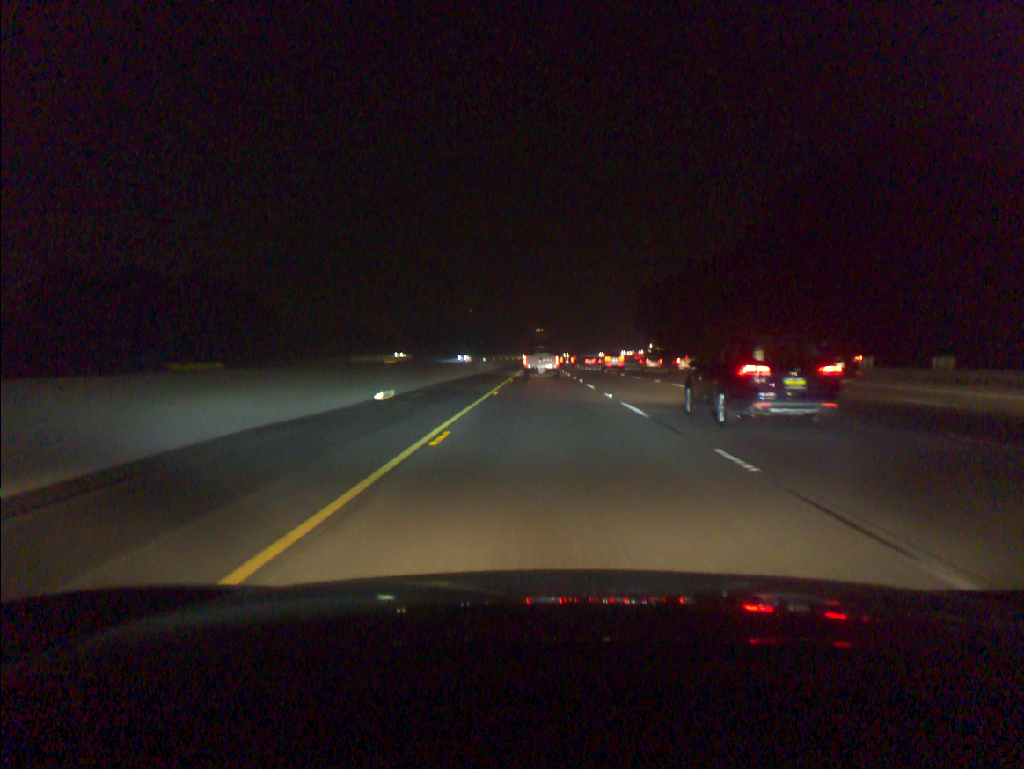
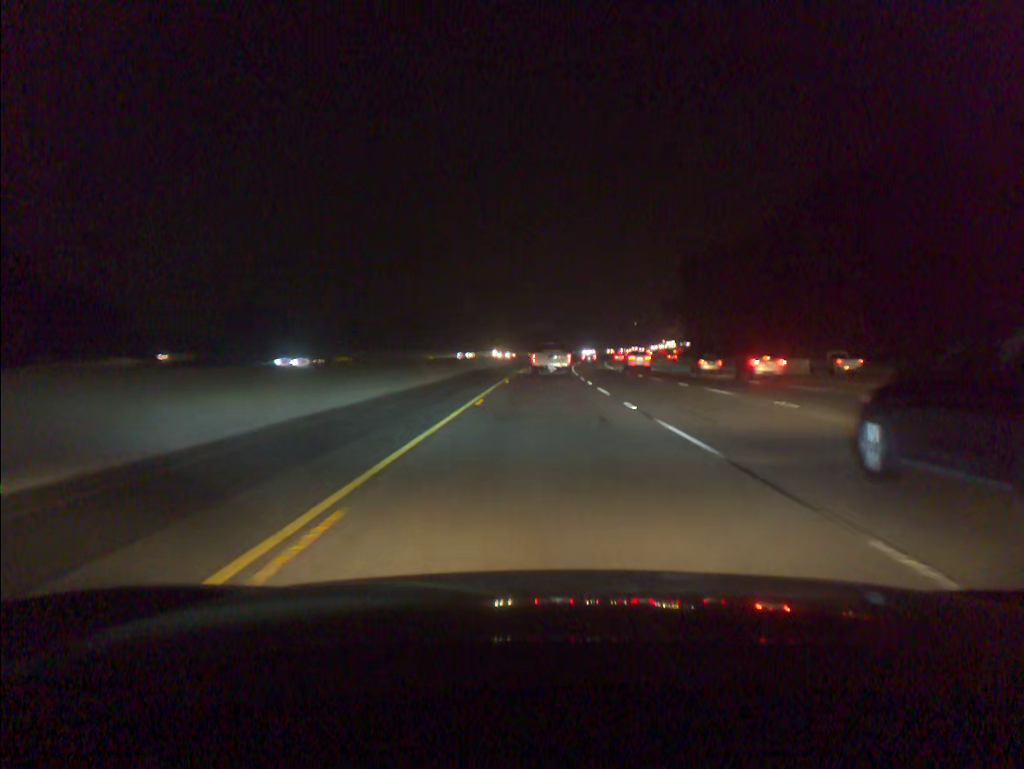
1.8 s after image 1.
(0.0, +64.3) m; 0°
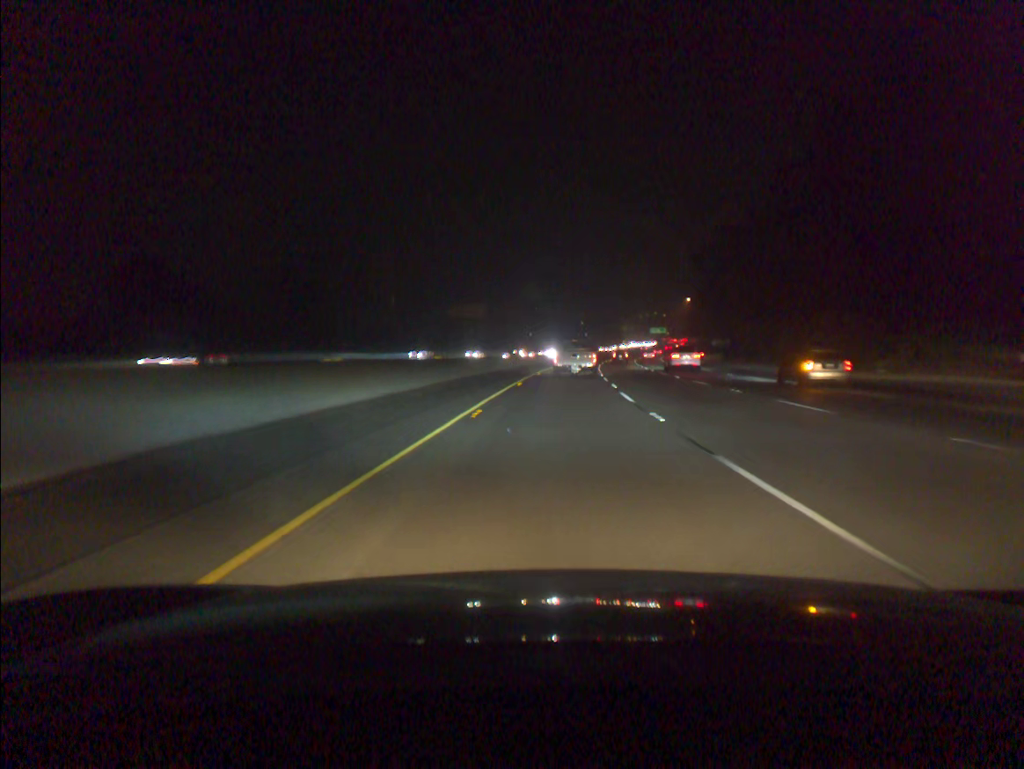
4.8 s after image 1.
(+3.0, +106.5) m; +4°
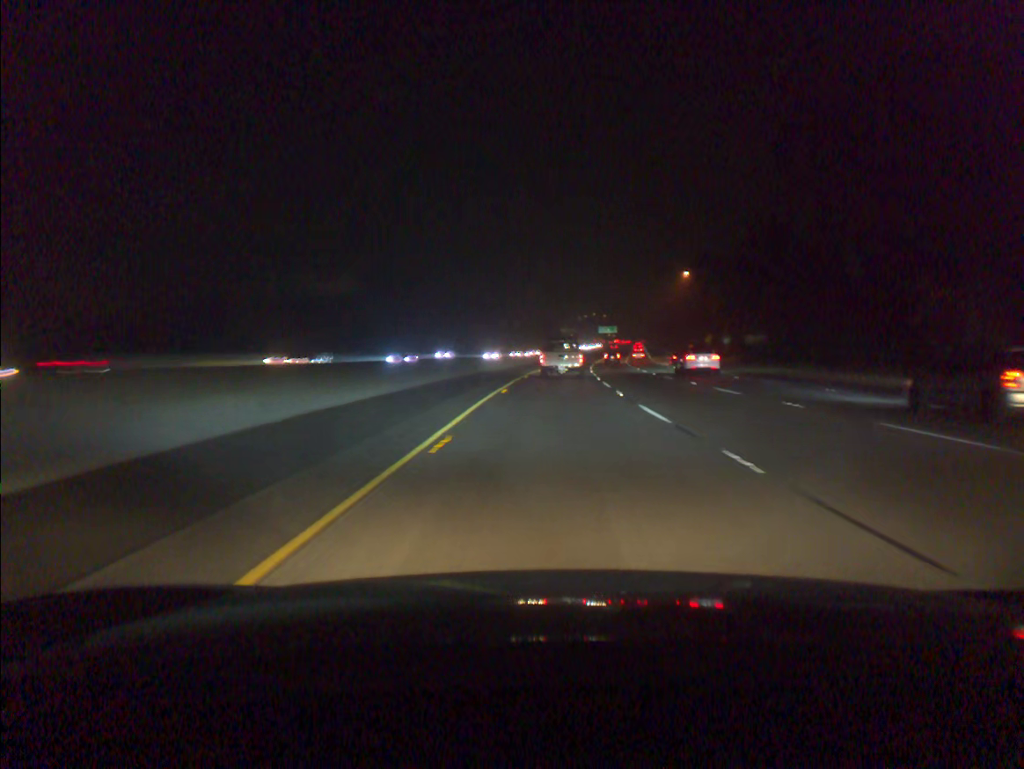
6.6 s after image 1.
(+2.5, +63.4) m; +5°
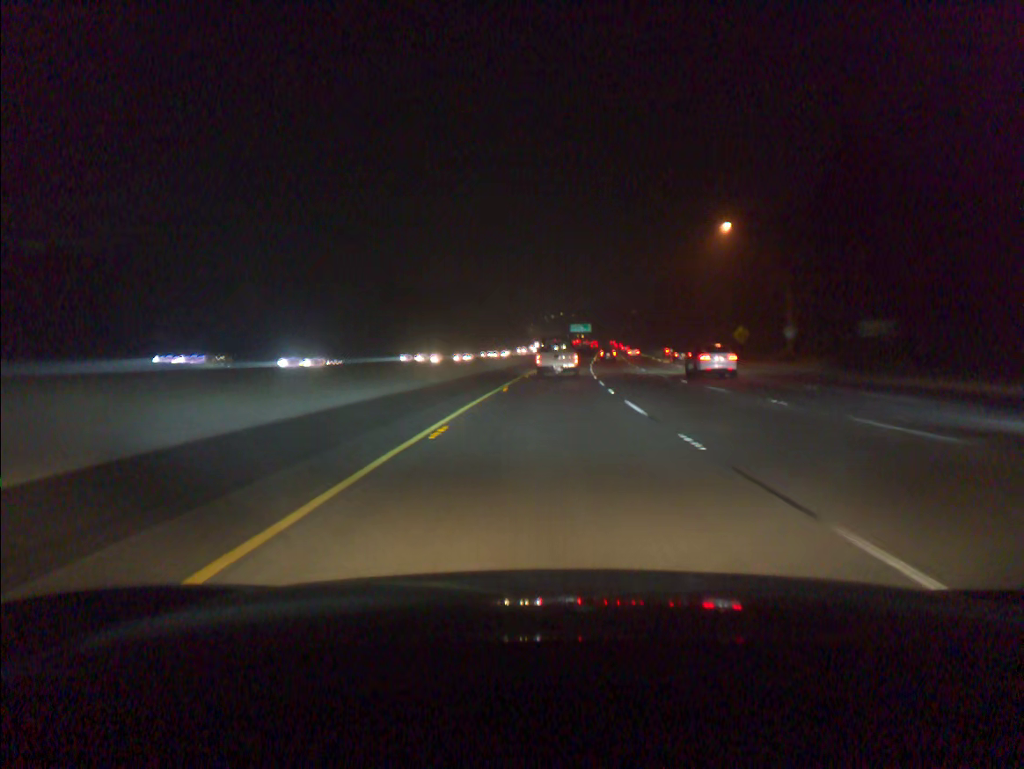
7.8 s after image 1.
(+1.0, +42.1) m; +3°
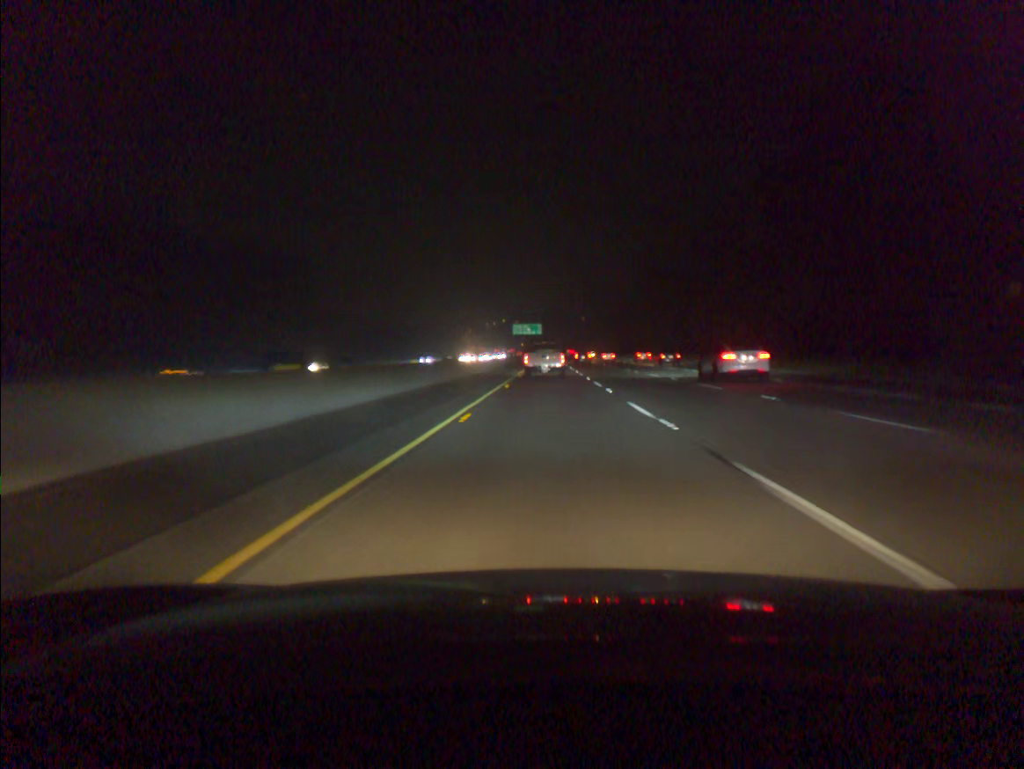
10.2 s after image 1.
(+3.7, +84.6) m; +4°
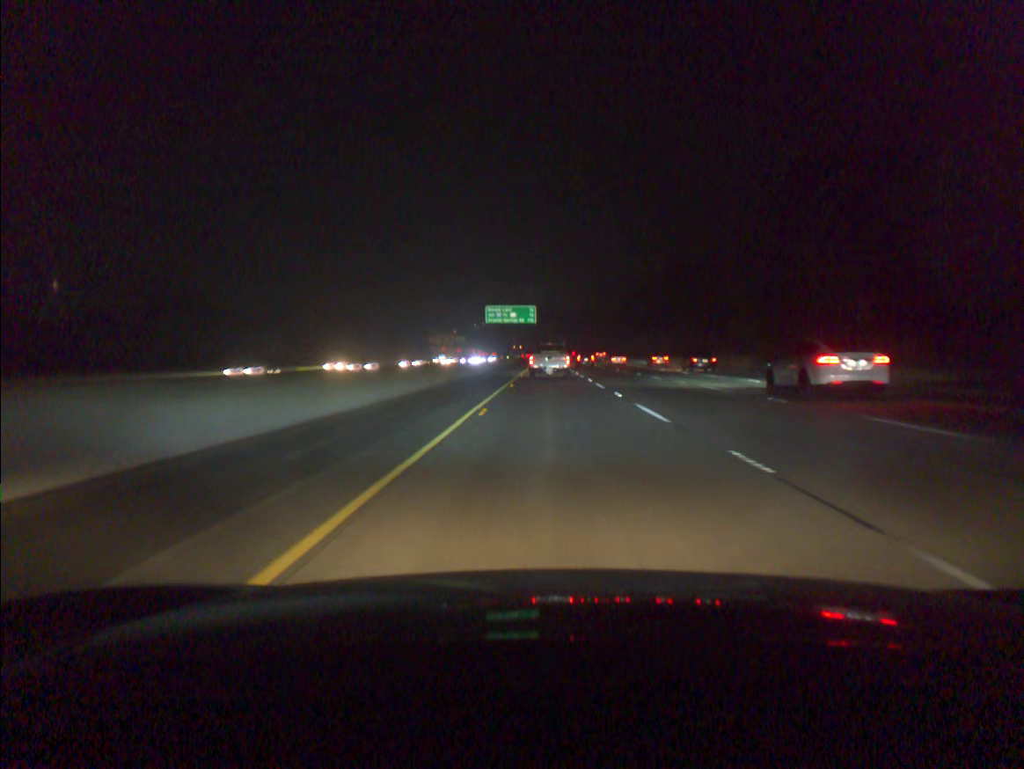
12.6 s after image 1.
(+0.5, +86.2) m; 0°
